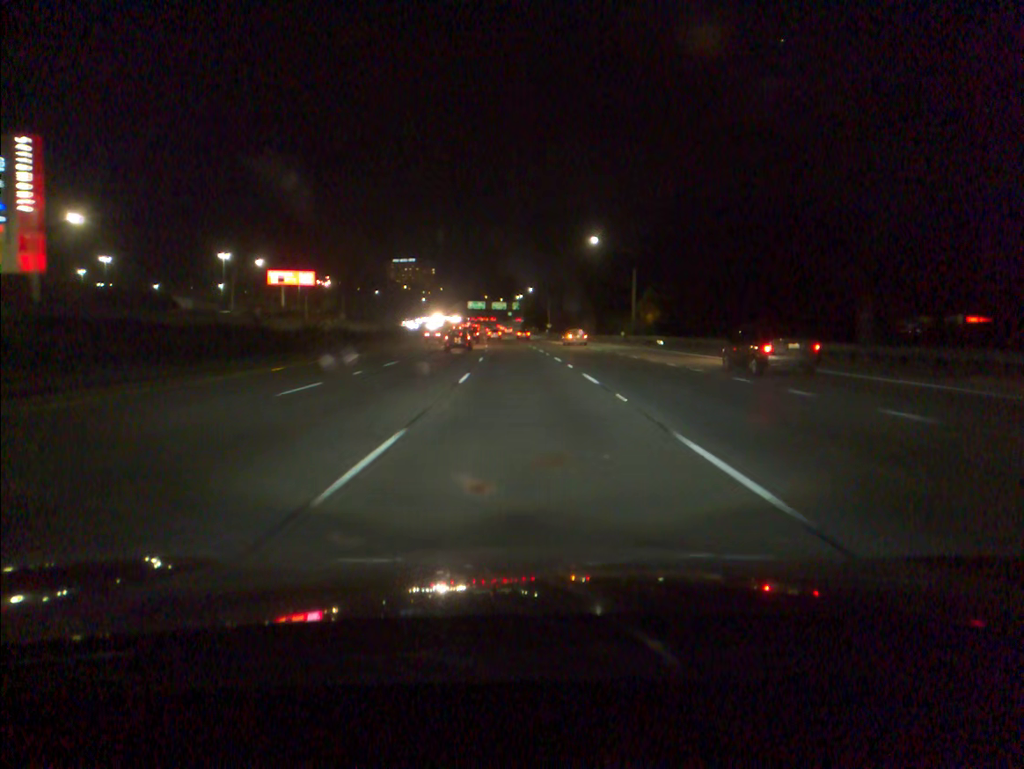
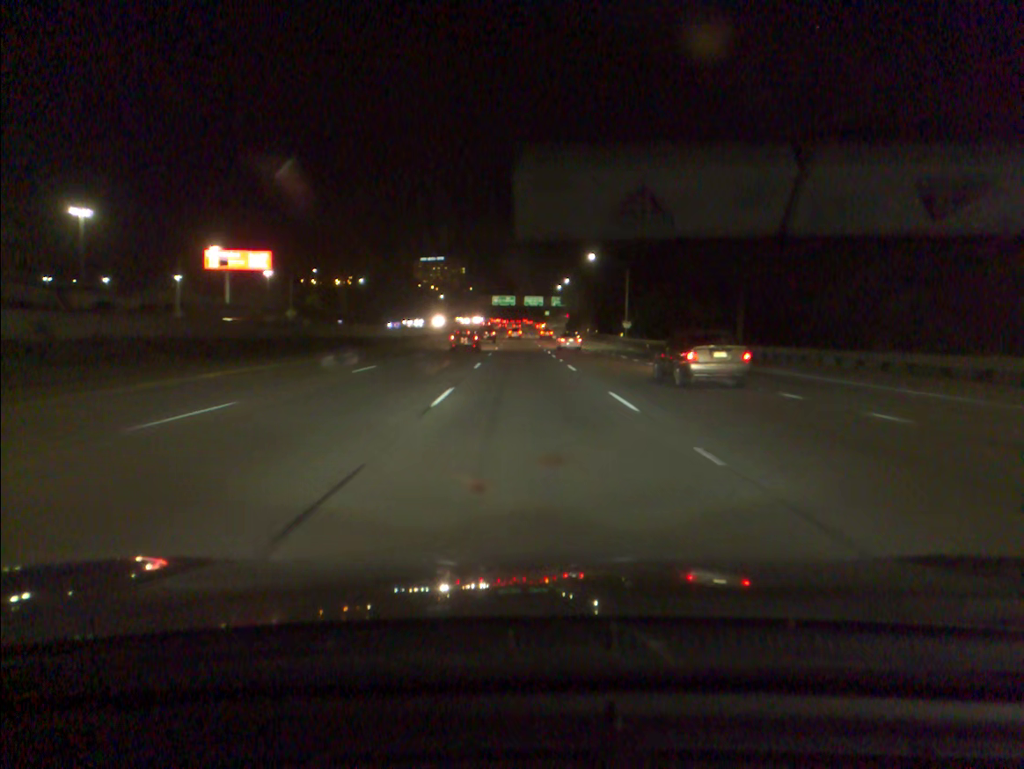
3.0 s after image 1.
(-2.3, +79.8) m; -3°
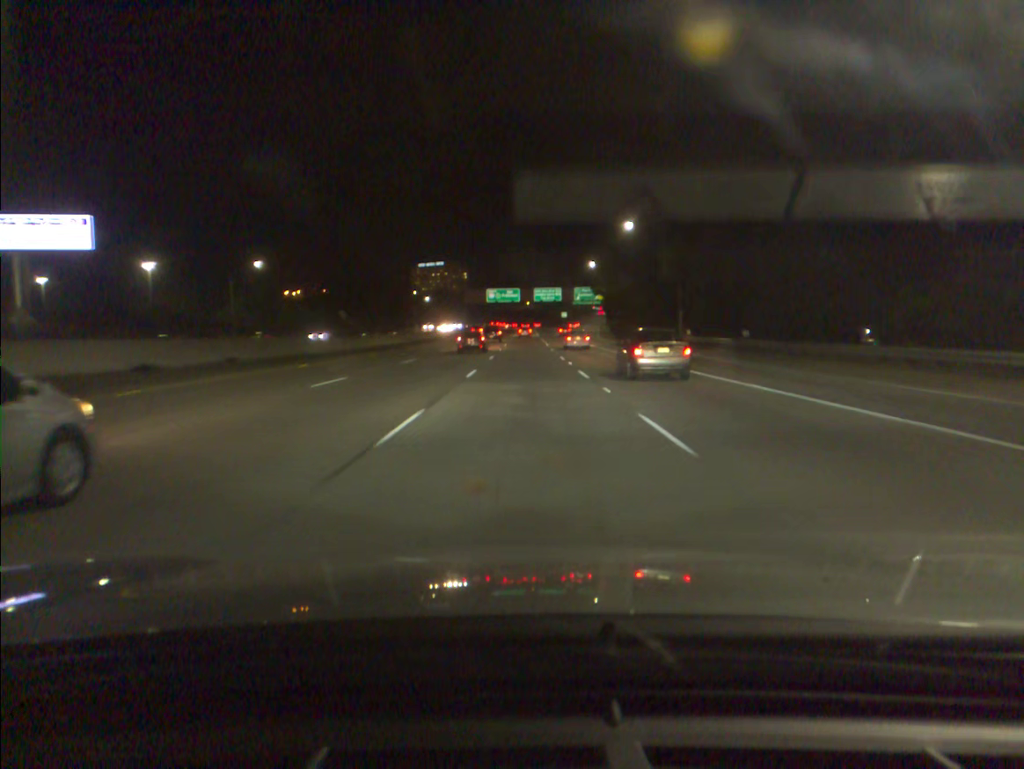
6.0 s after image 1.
(-0.4, +78.0) m; -1°
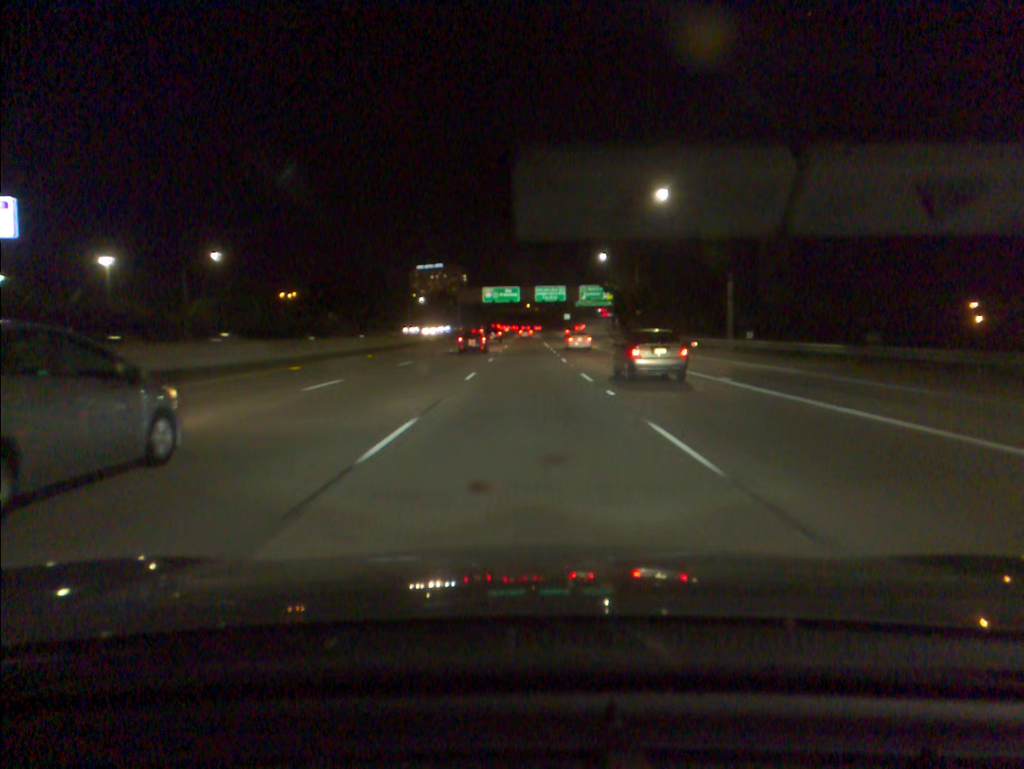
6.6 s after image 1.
(0.0, +15.7) m; 0°
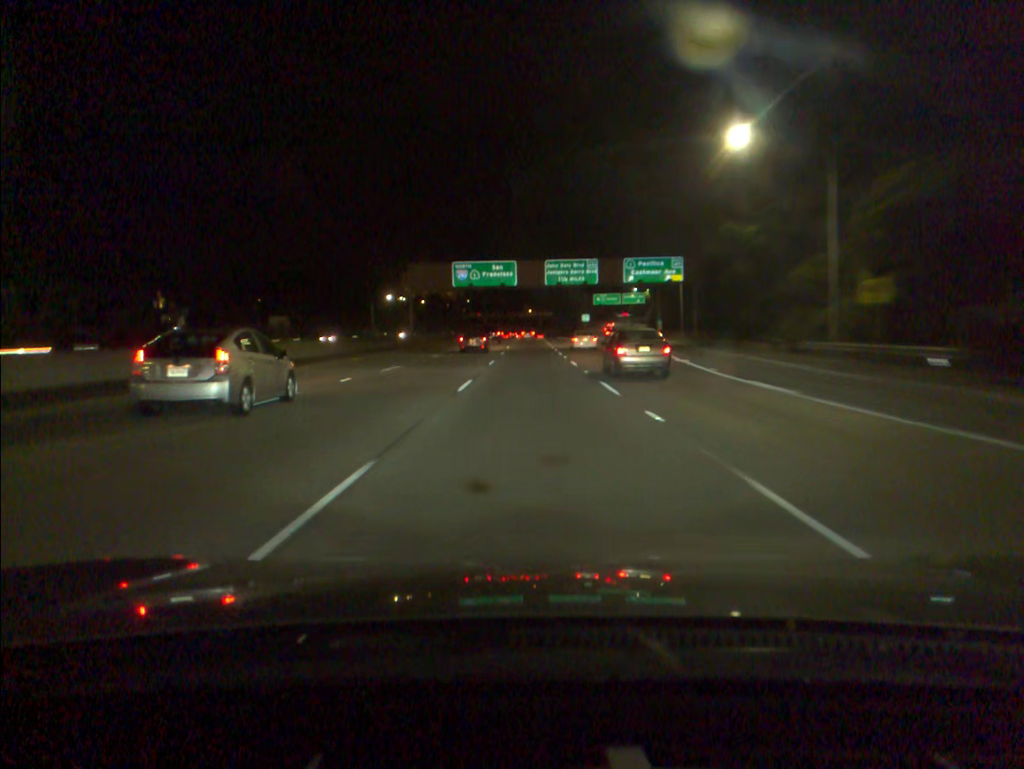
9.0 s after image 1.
(0.0, +63.1) m; 0°
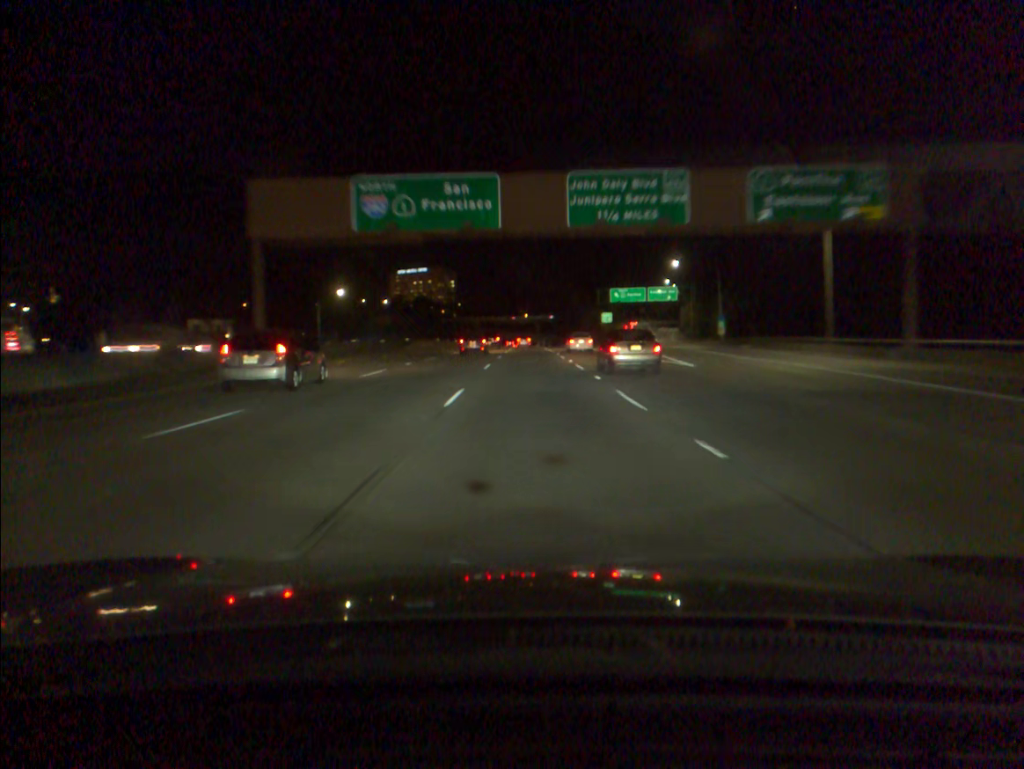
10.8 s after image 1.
(0.0, +47.5) m; 0°
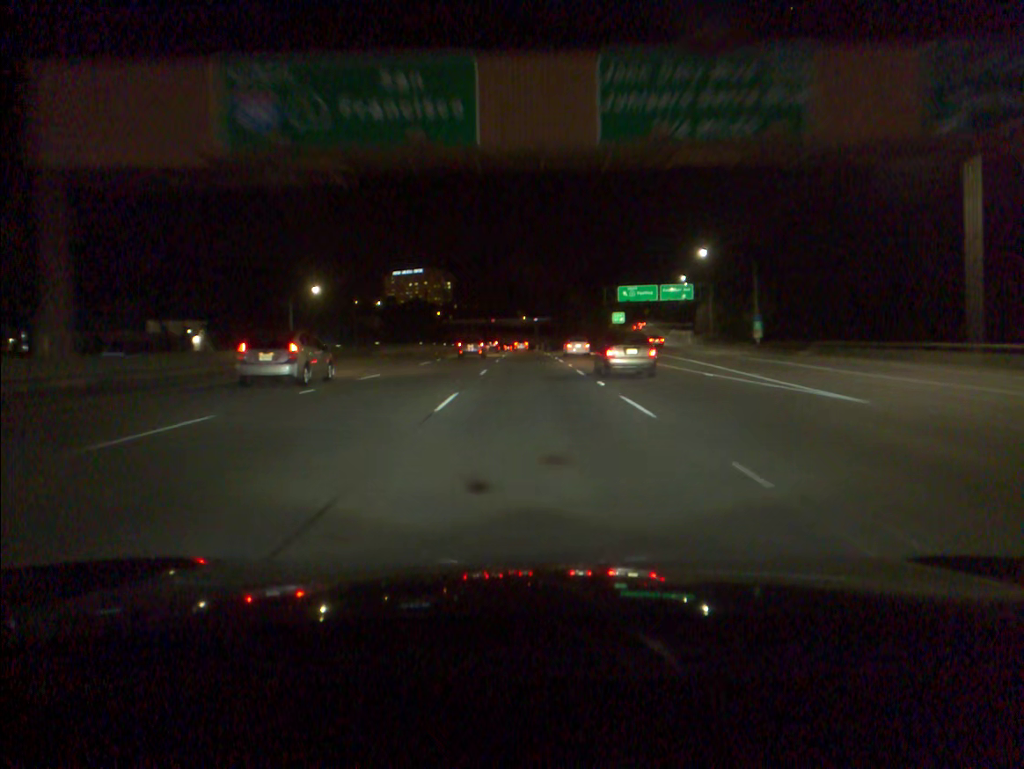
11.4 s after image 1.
(0.0, +15.8) m; 0°
